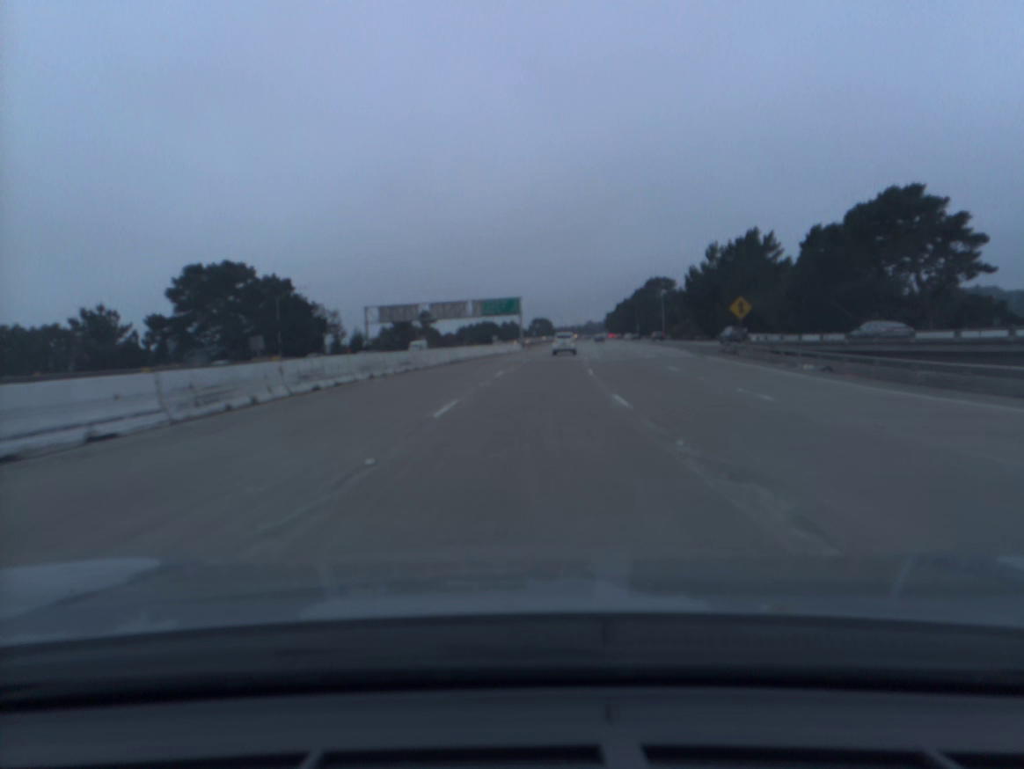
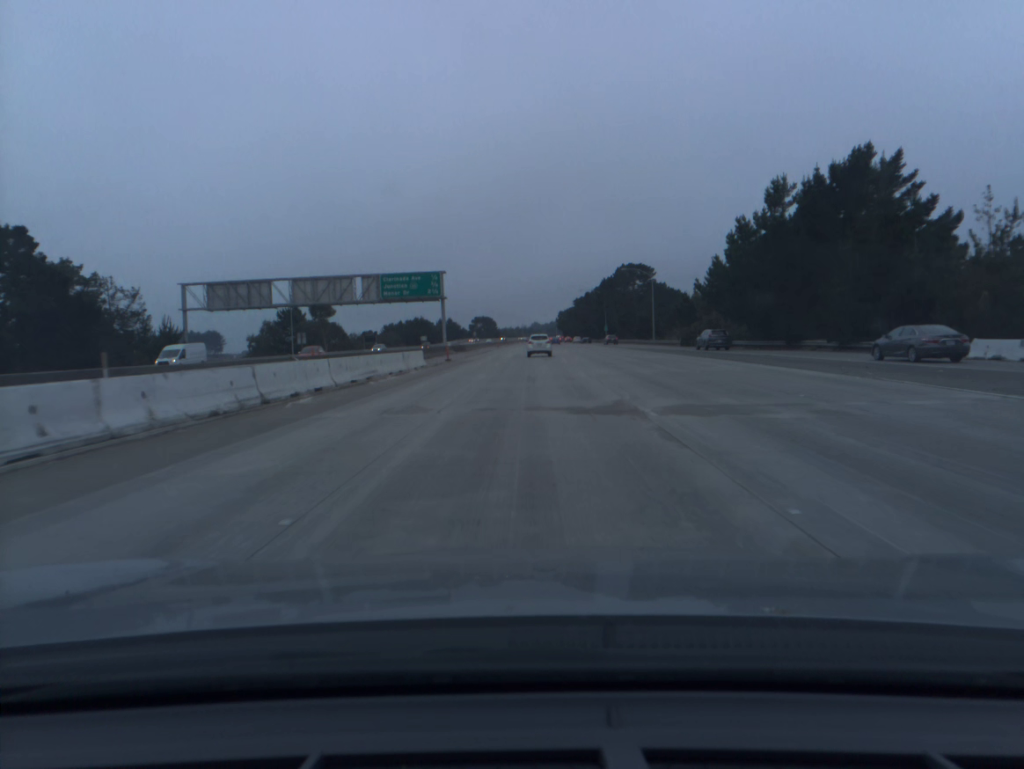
(+1.9, +49.8) m; +4°
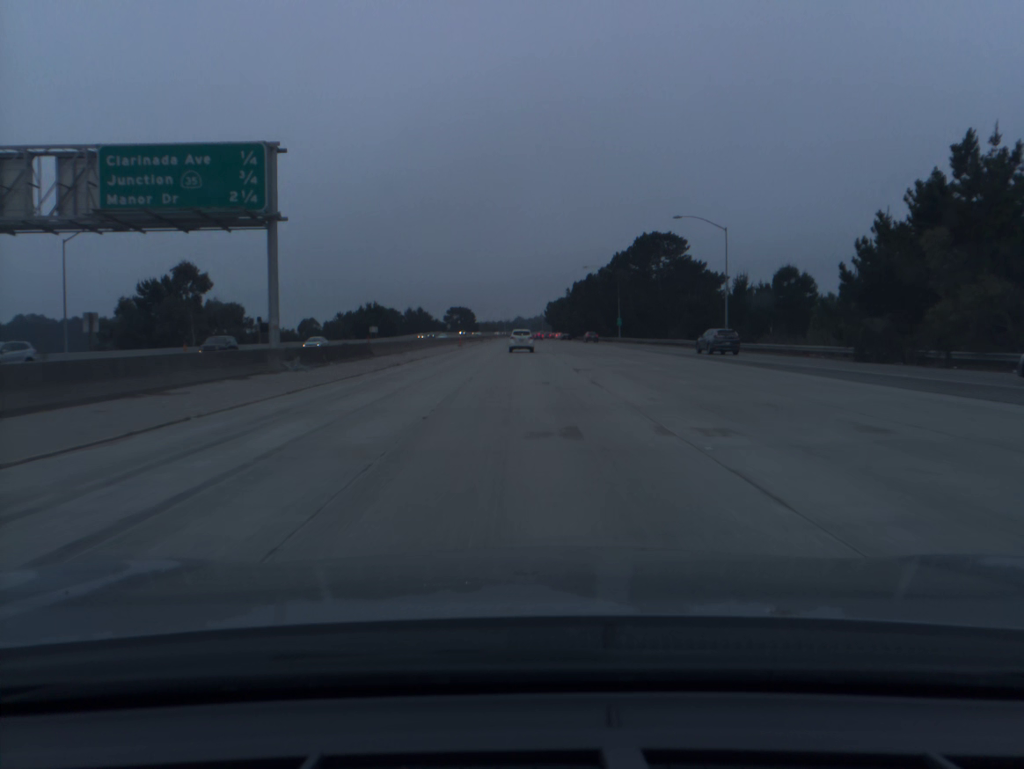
(+0.6, +50.3) m; +1°
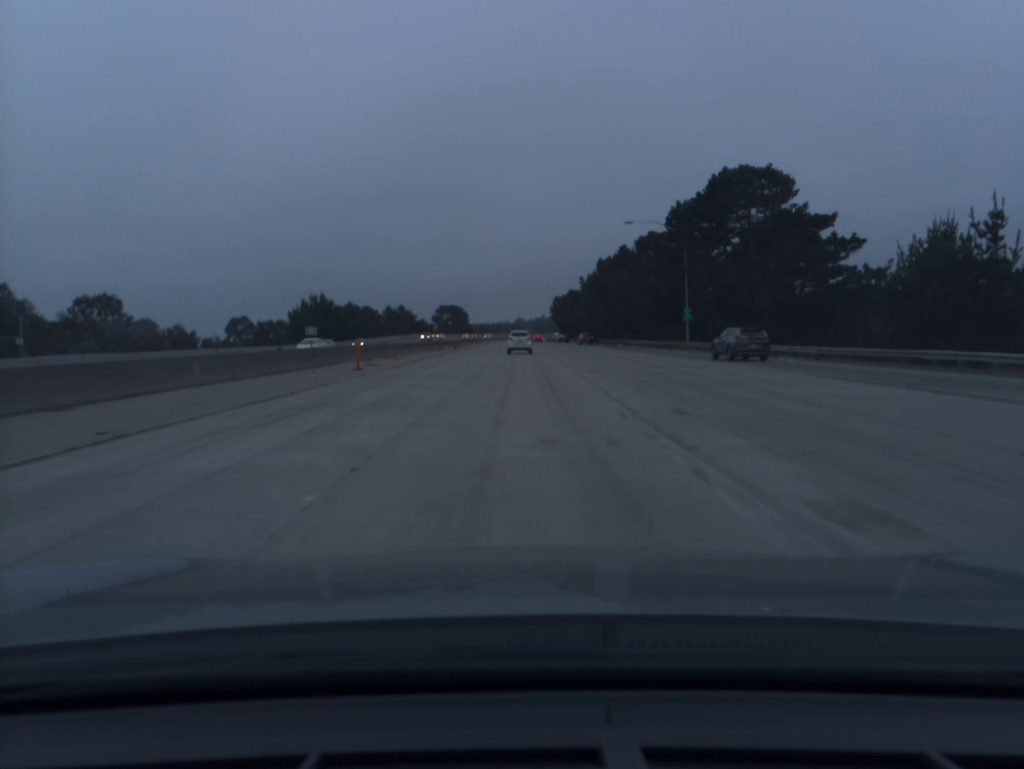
(+0.1, +50.2) m; 0°
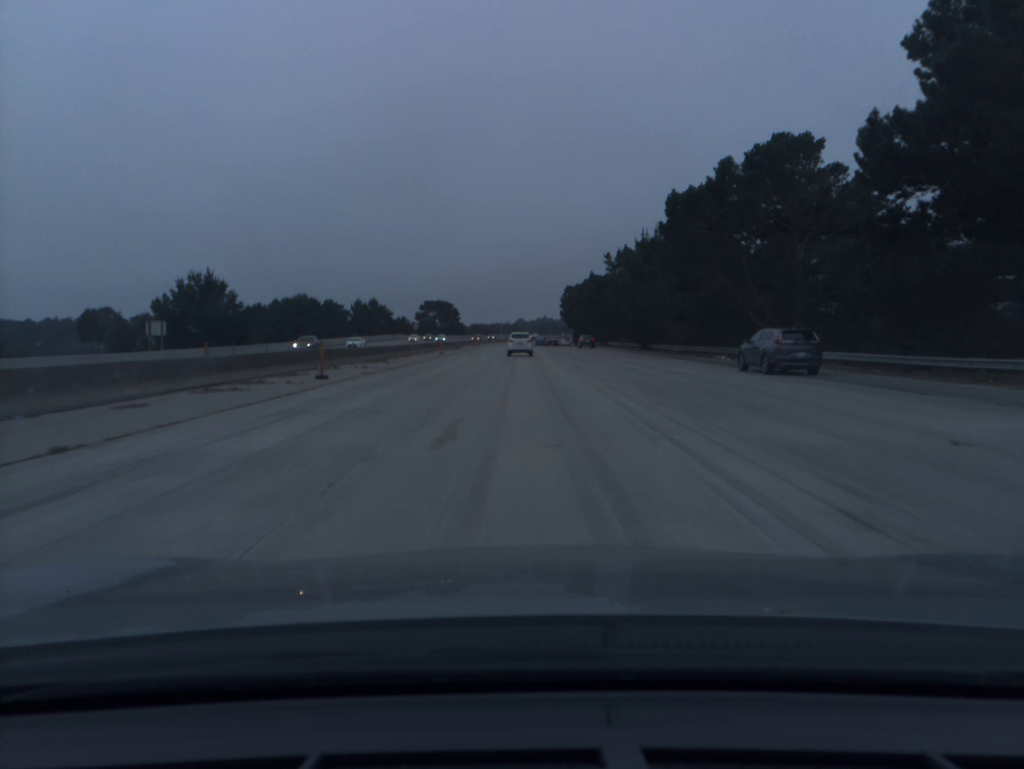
(0.0, +50.0) m; 0°
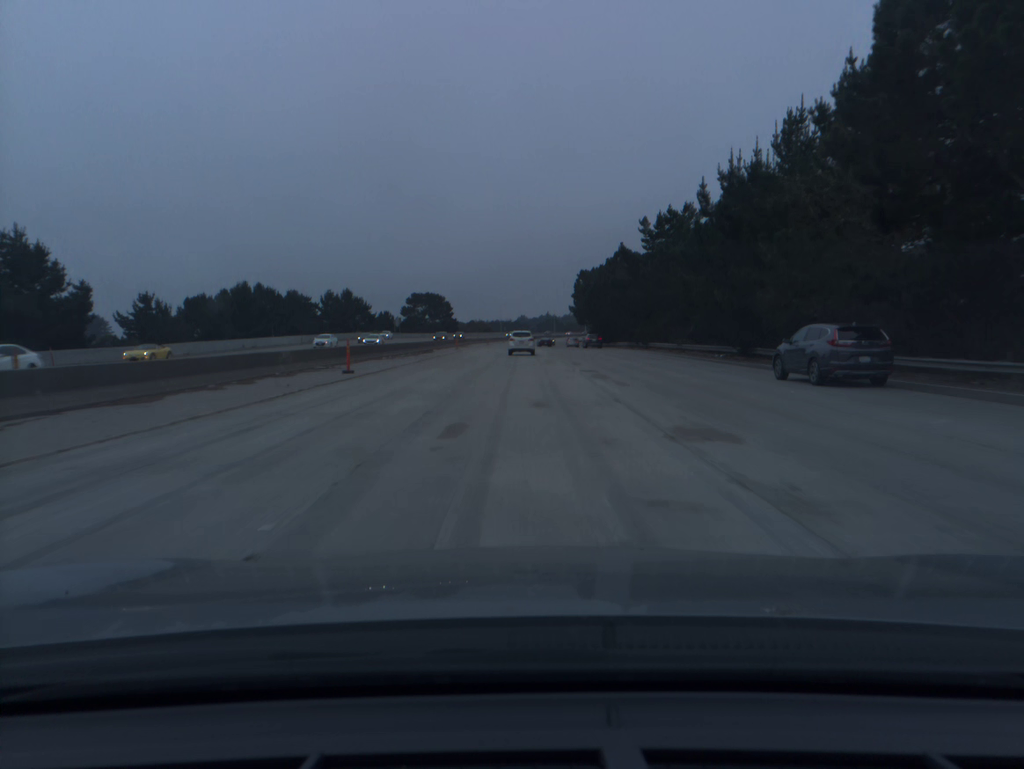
(0.0, +33.2) m; 0°
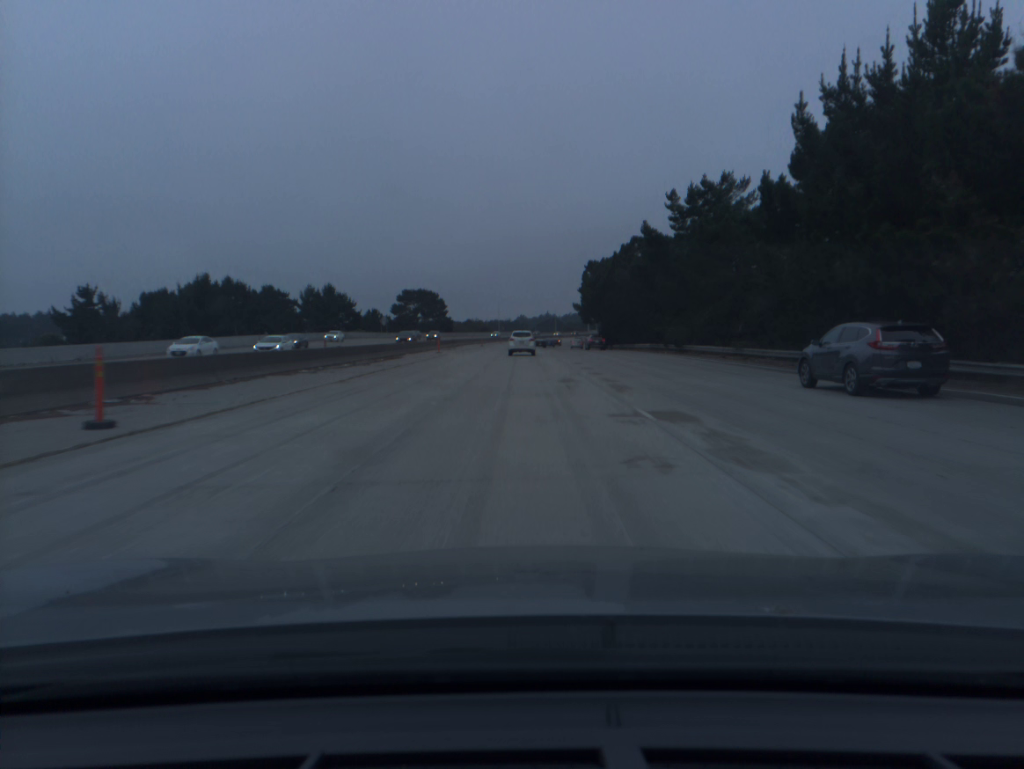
(0.0, +16.5) m; 0°
